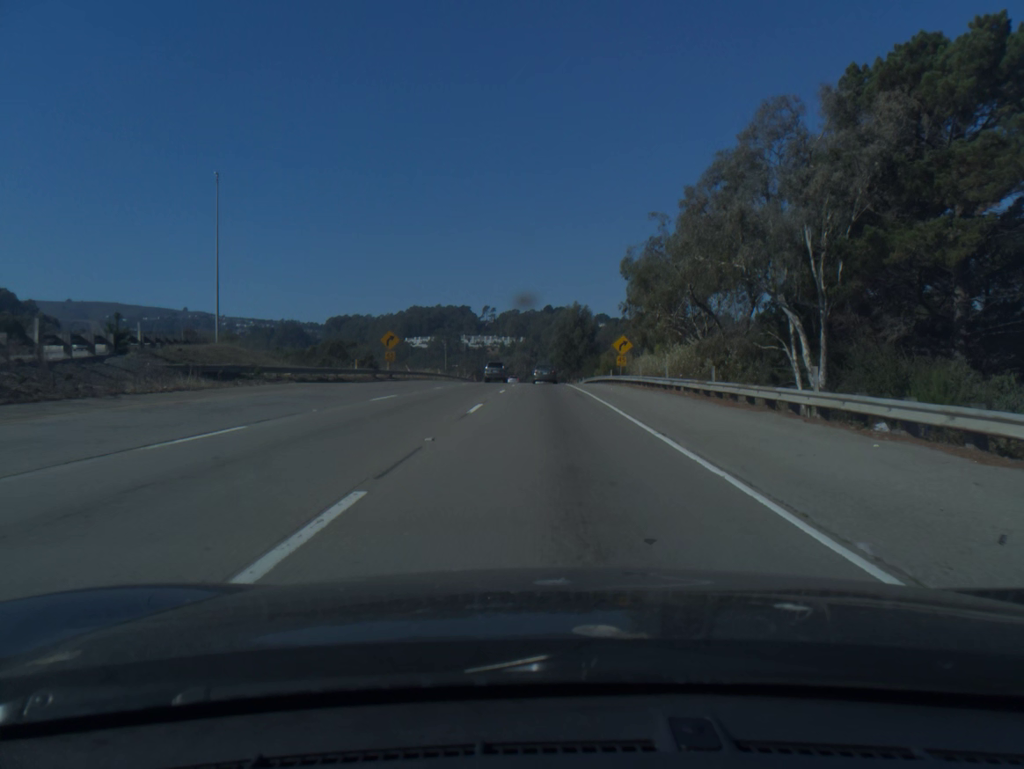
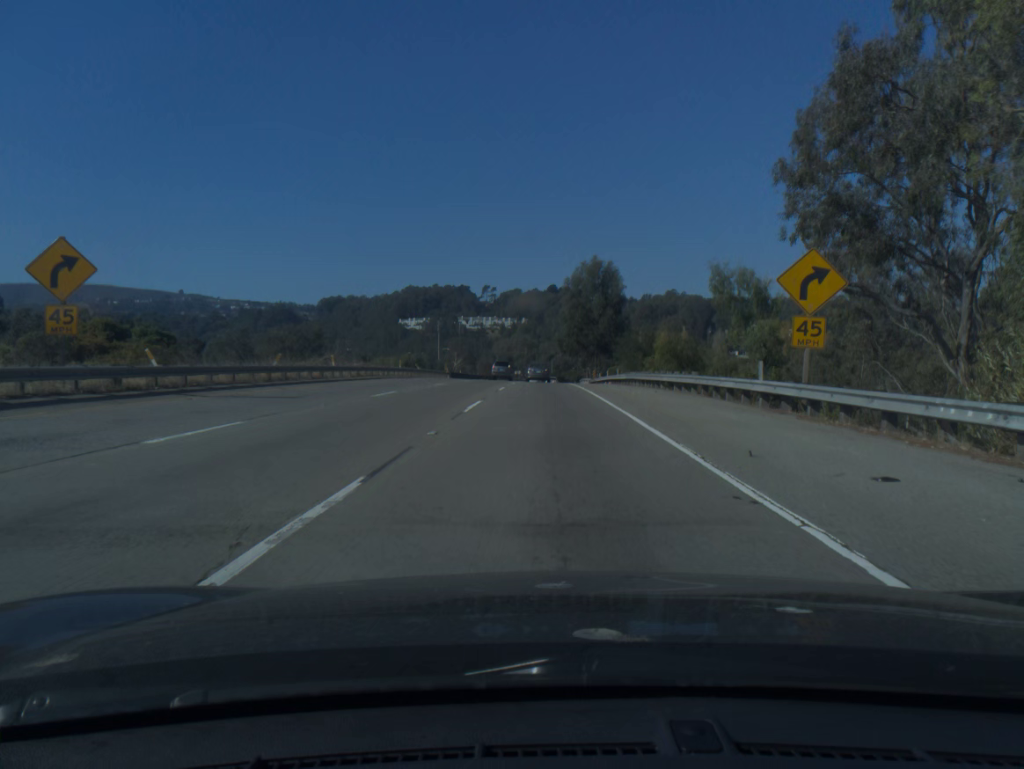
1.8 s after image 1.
(0.0, +43.0) m; 0°
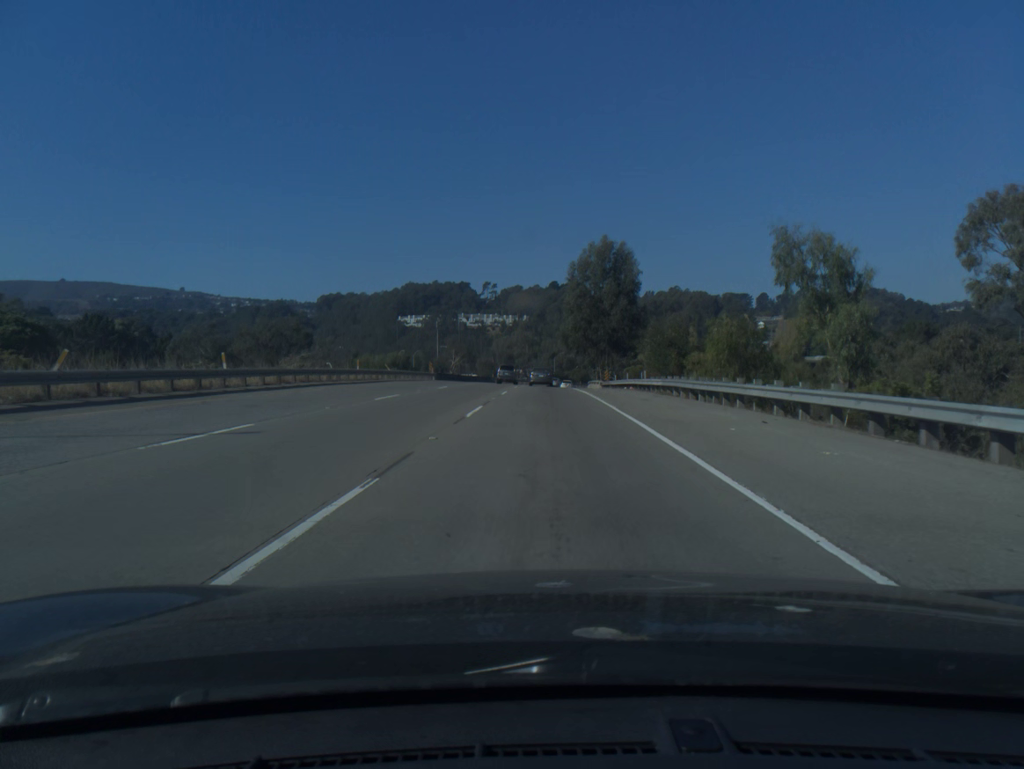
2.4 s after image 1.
(0.0, +14.5) m; 0°
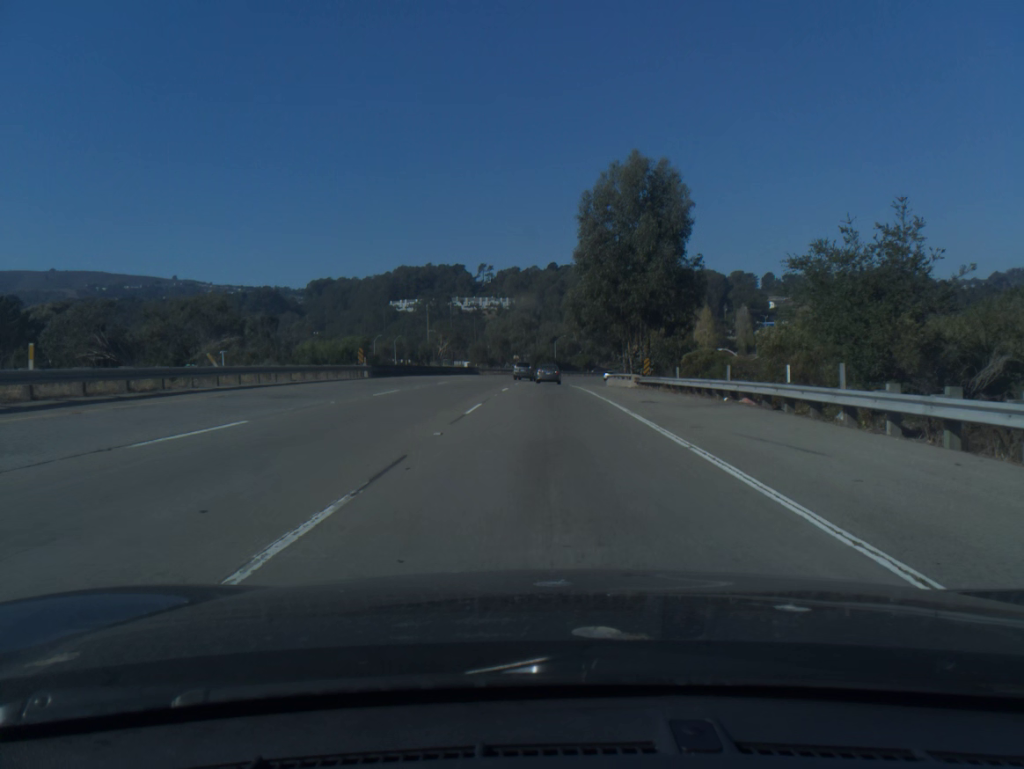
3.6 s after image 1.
(0.0, +29.2) m; 0°
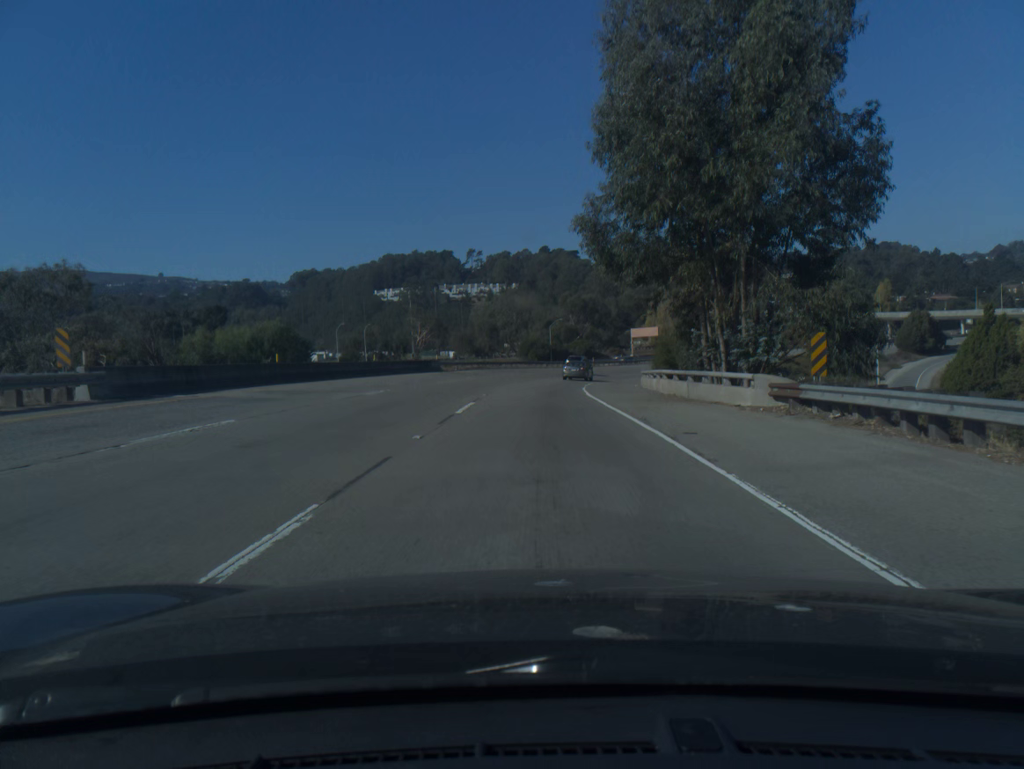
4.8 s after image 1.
(+0.1, +29.4) m; 0°
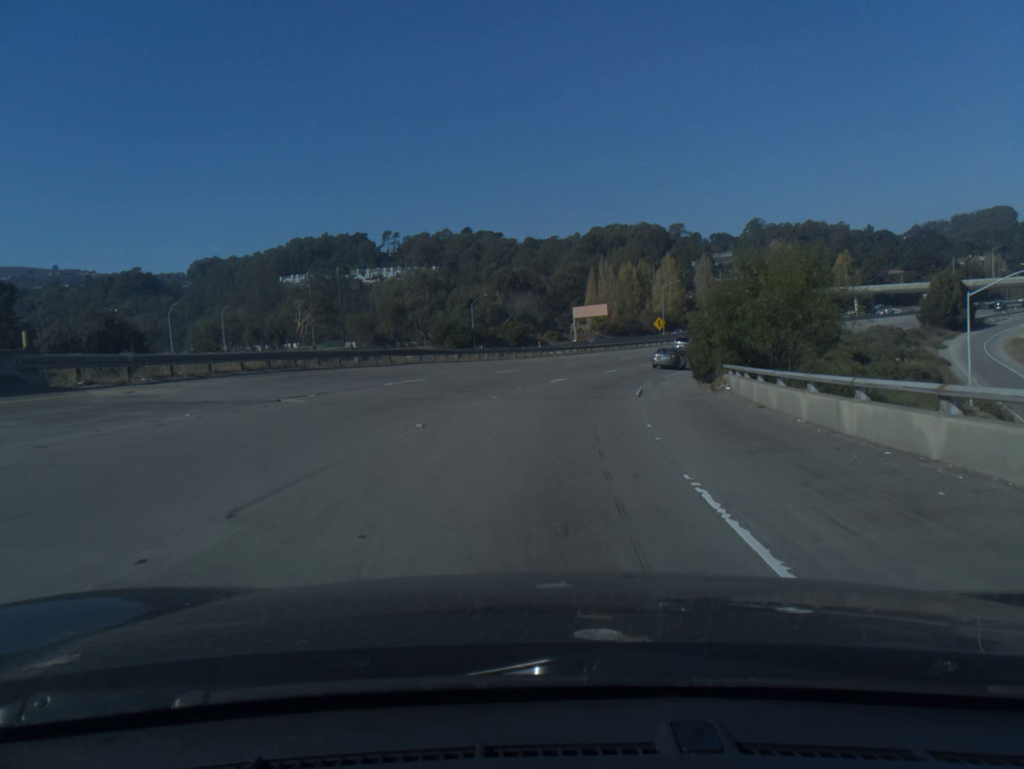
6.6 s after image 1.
(+0.9, +44.2) m; +5°
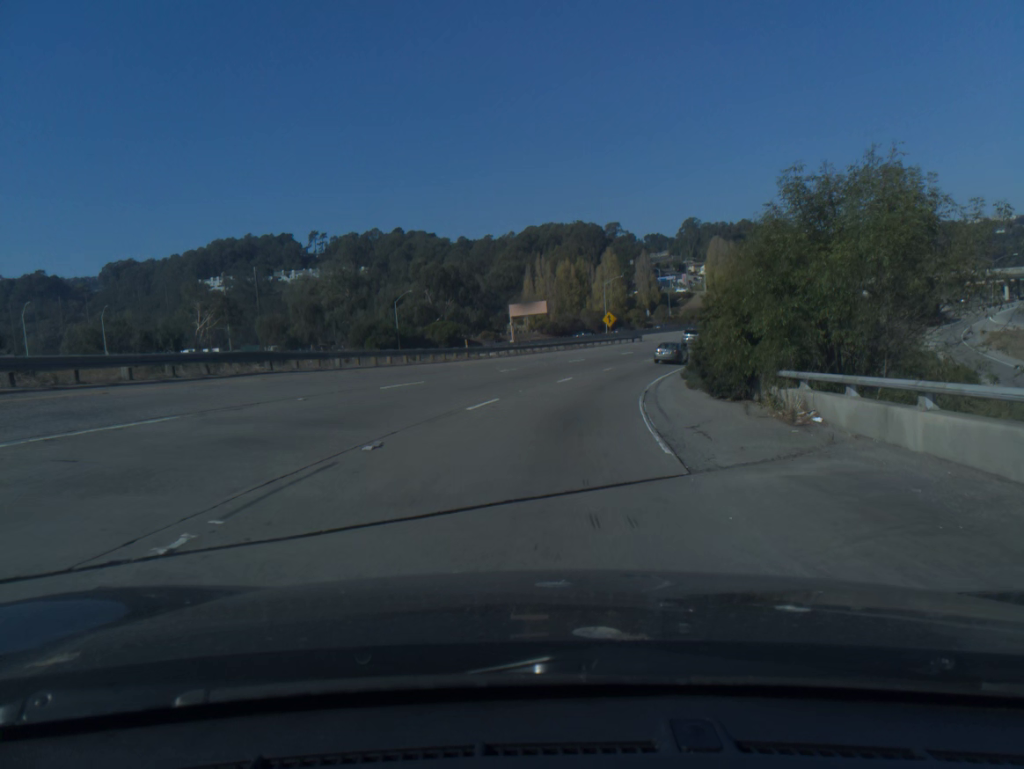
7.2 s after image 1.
(+0.5, +14.8) m; +4°
